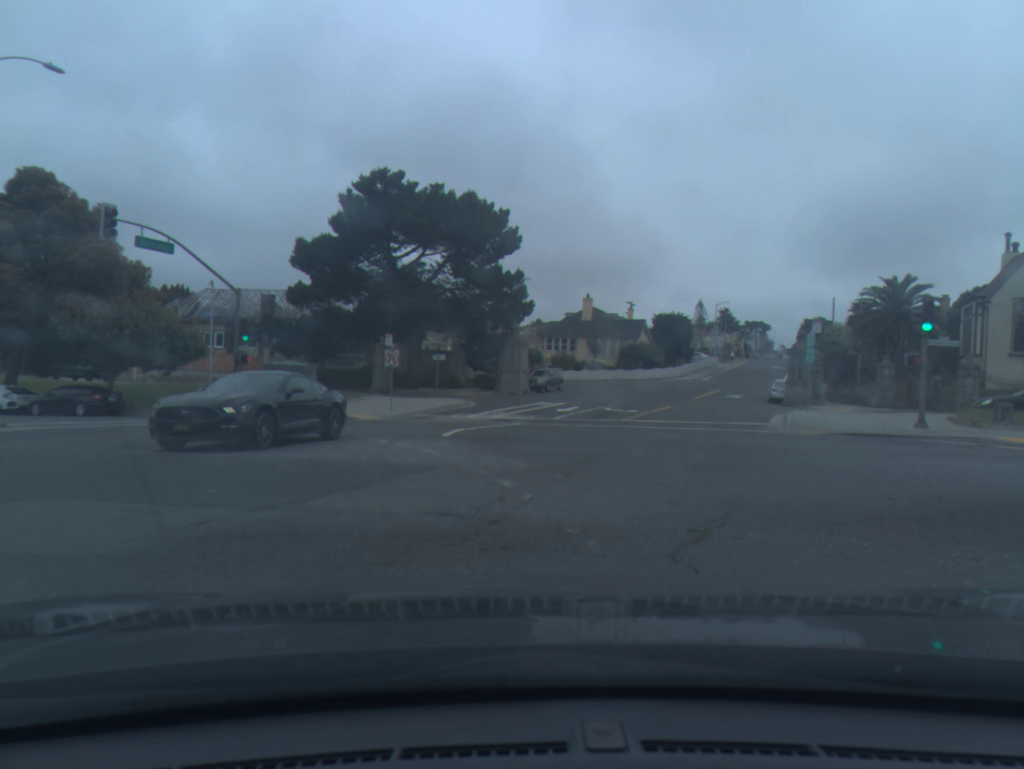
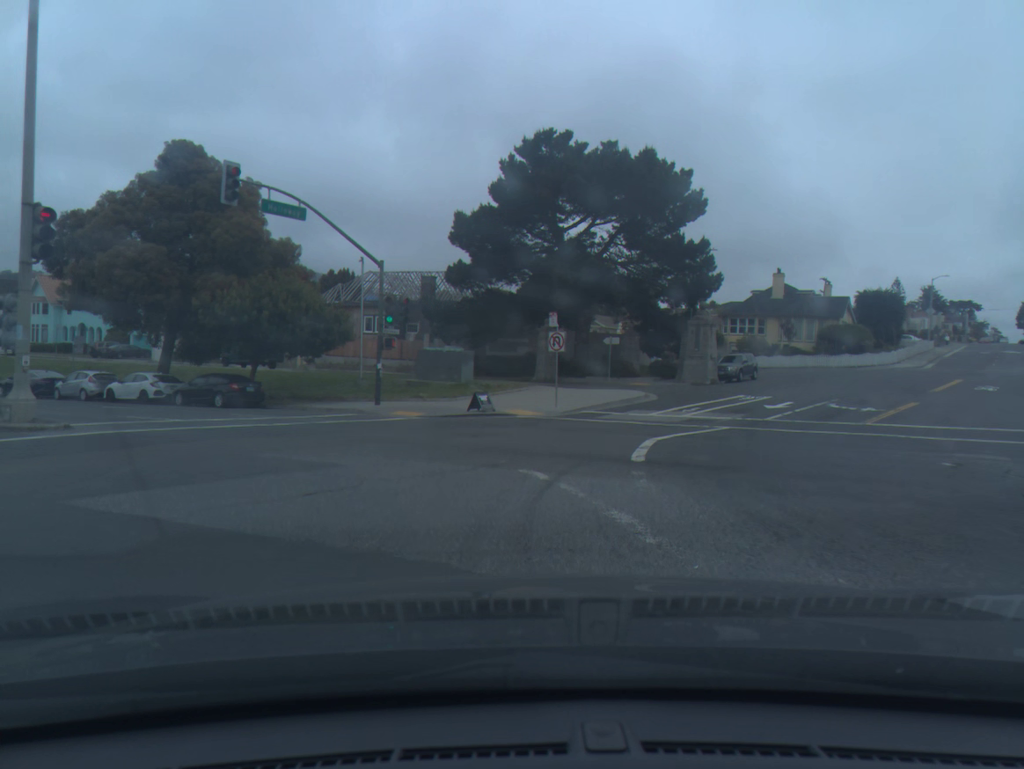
(-0.7, +6.5) m; -14°
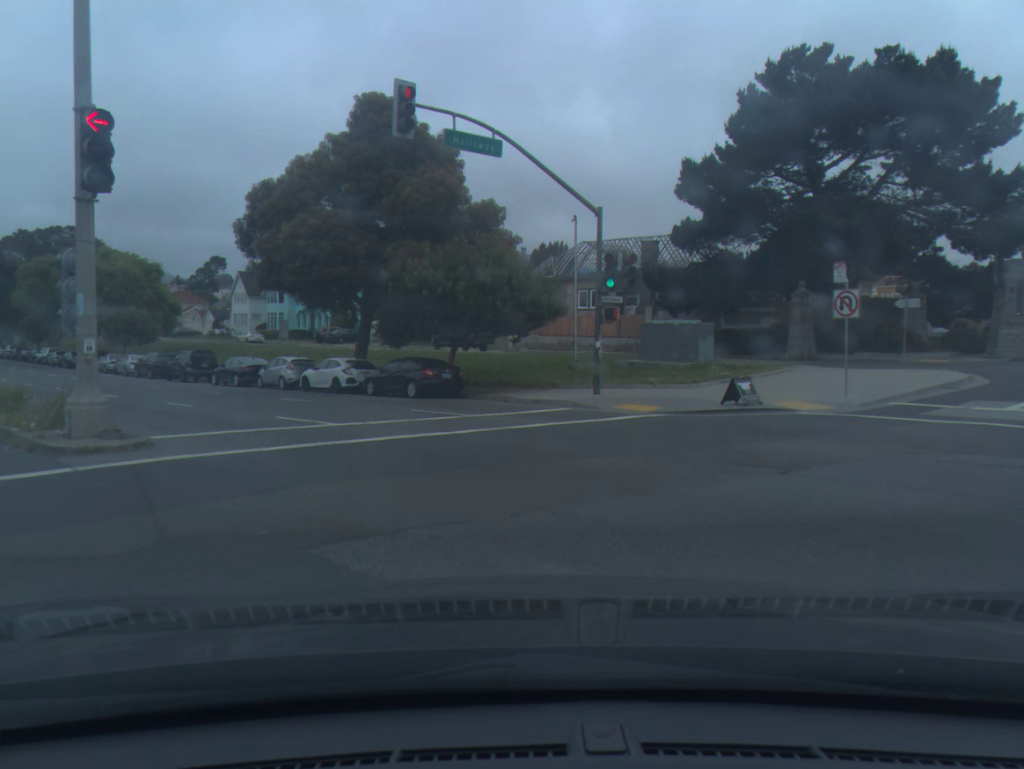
(-0.7, +7.1) m; -13°
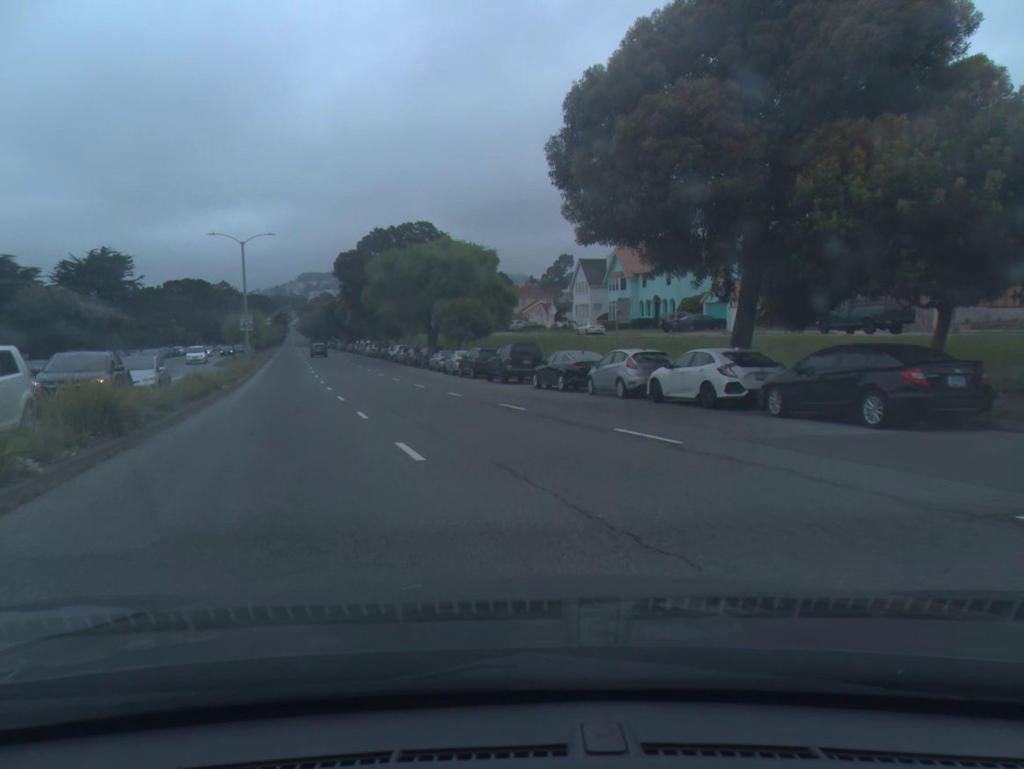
(-2.9, +12.8) m; -24°
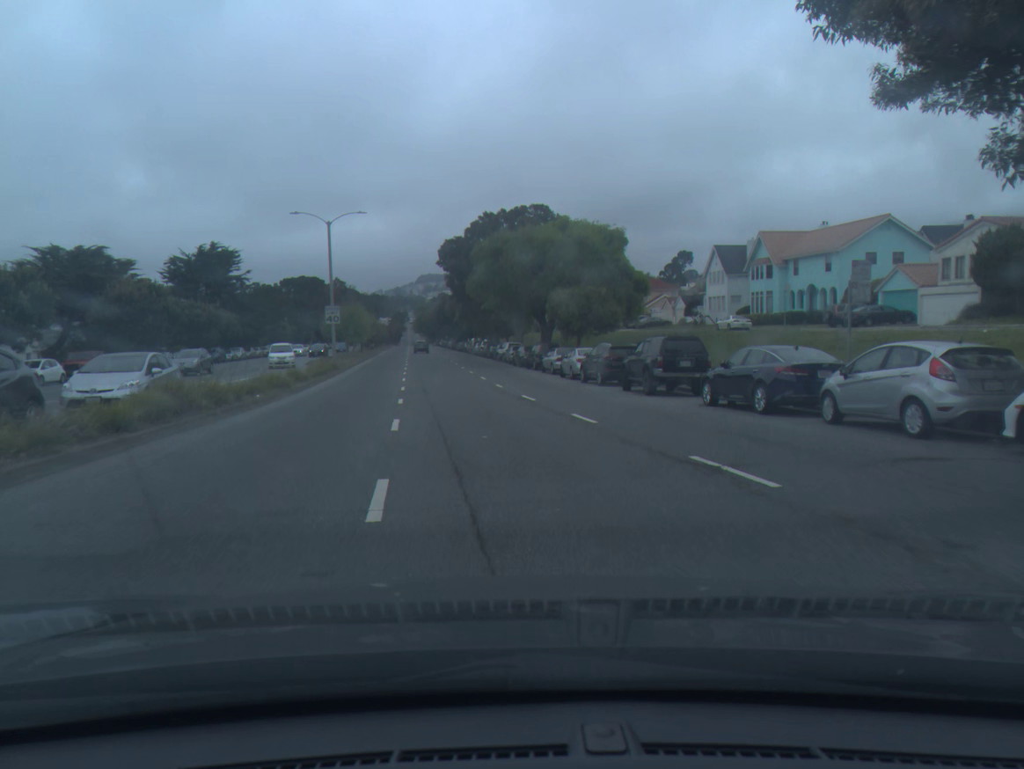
(-0.8, +10.4) m; -7°
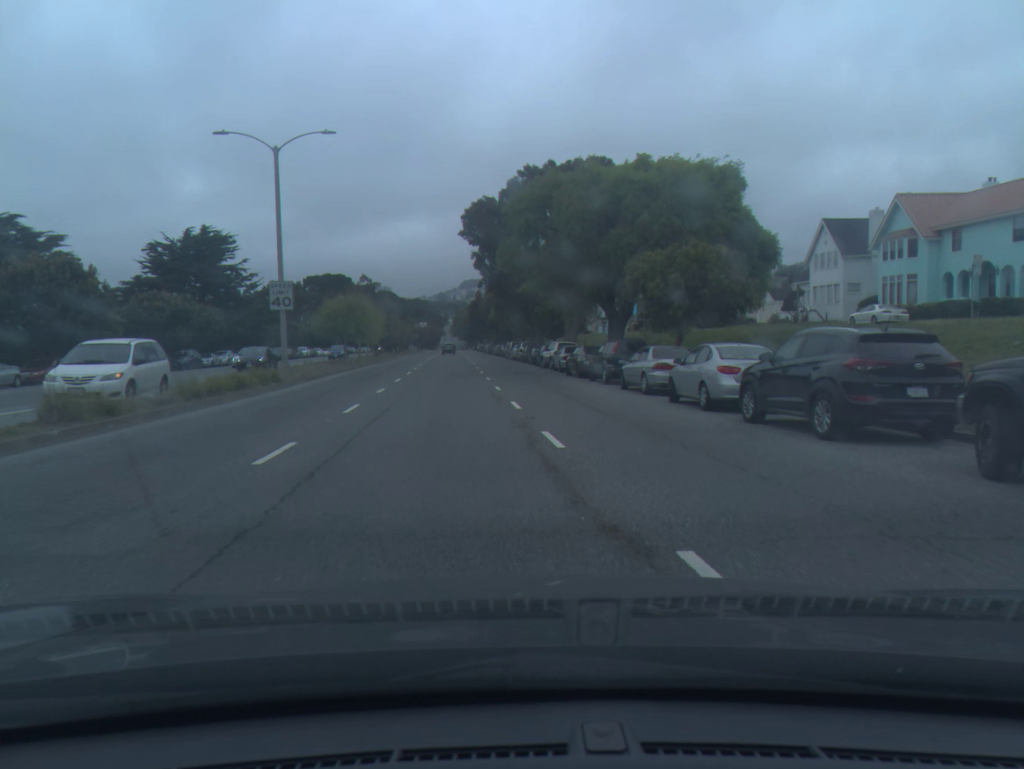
(-0.5, +18.8) m; -3°
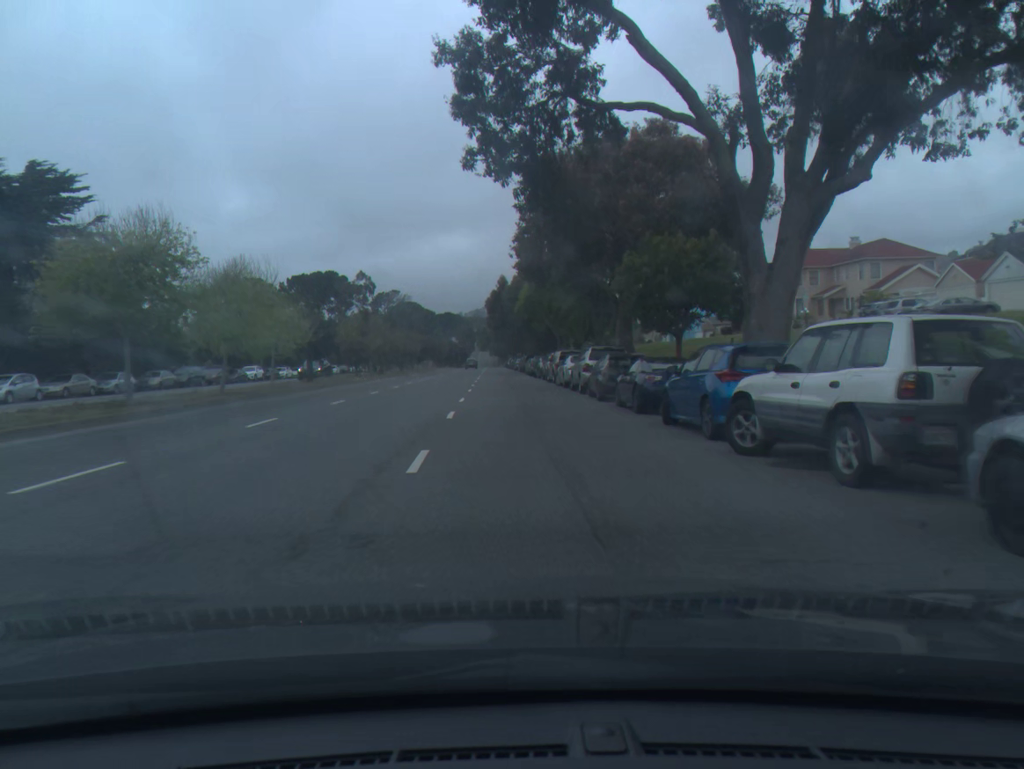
(-0.8, +38.1) m; -3°
